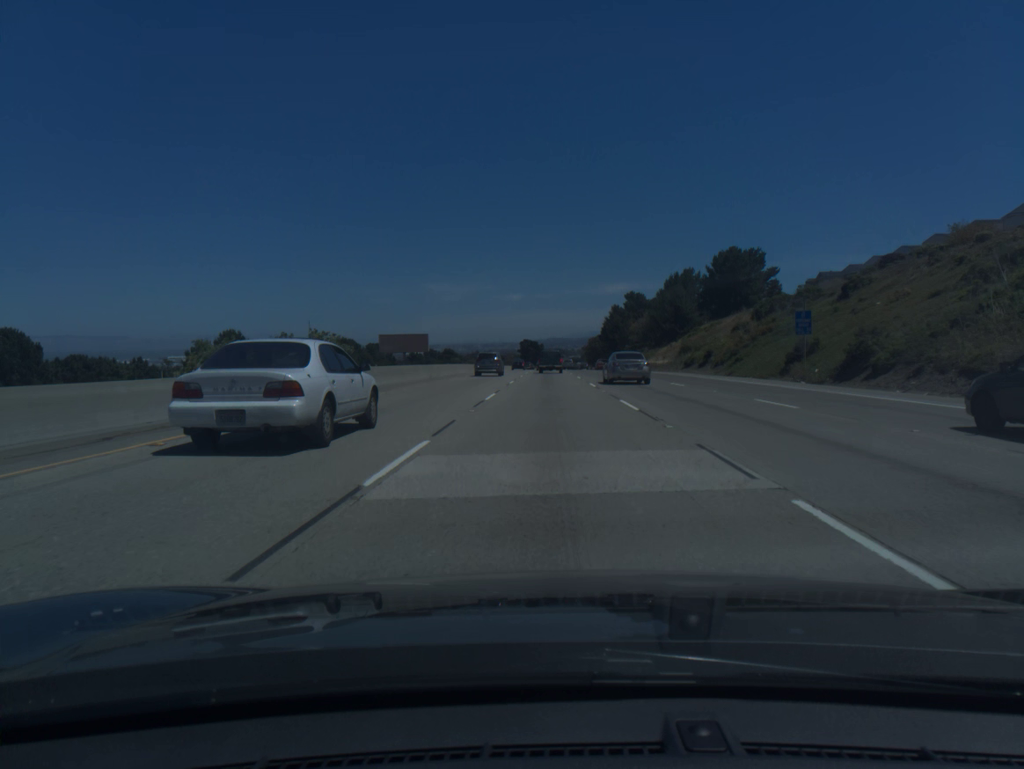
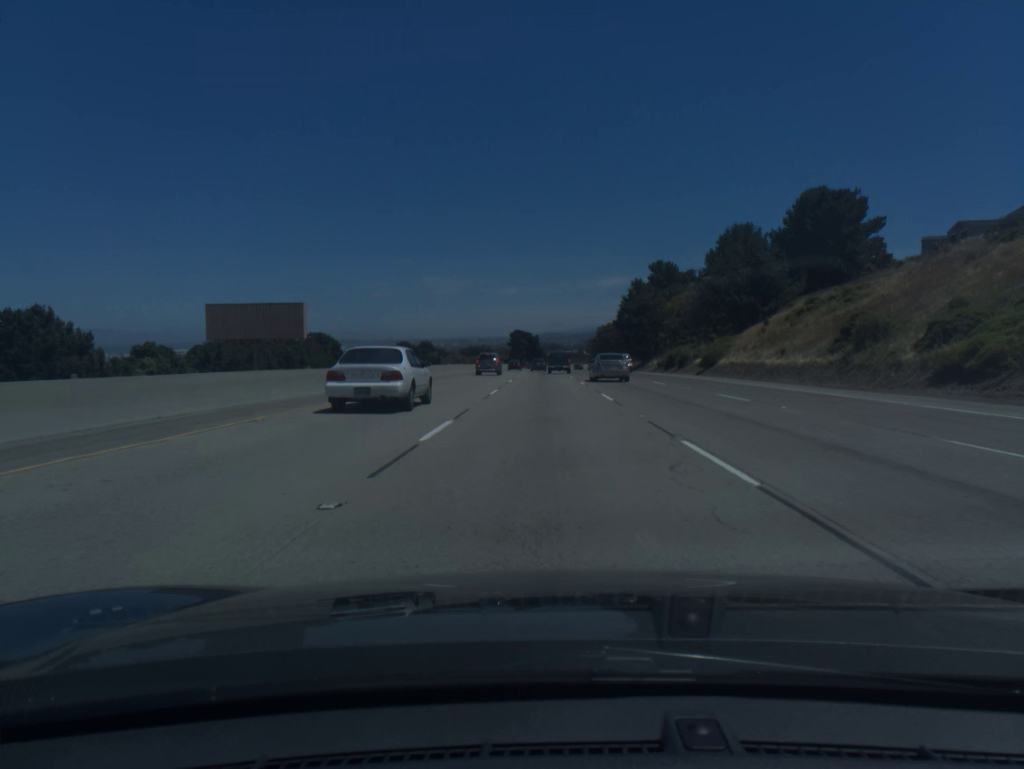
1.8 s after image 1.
(+0.1, +54.5) m; 0°
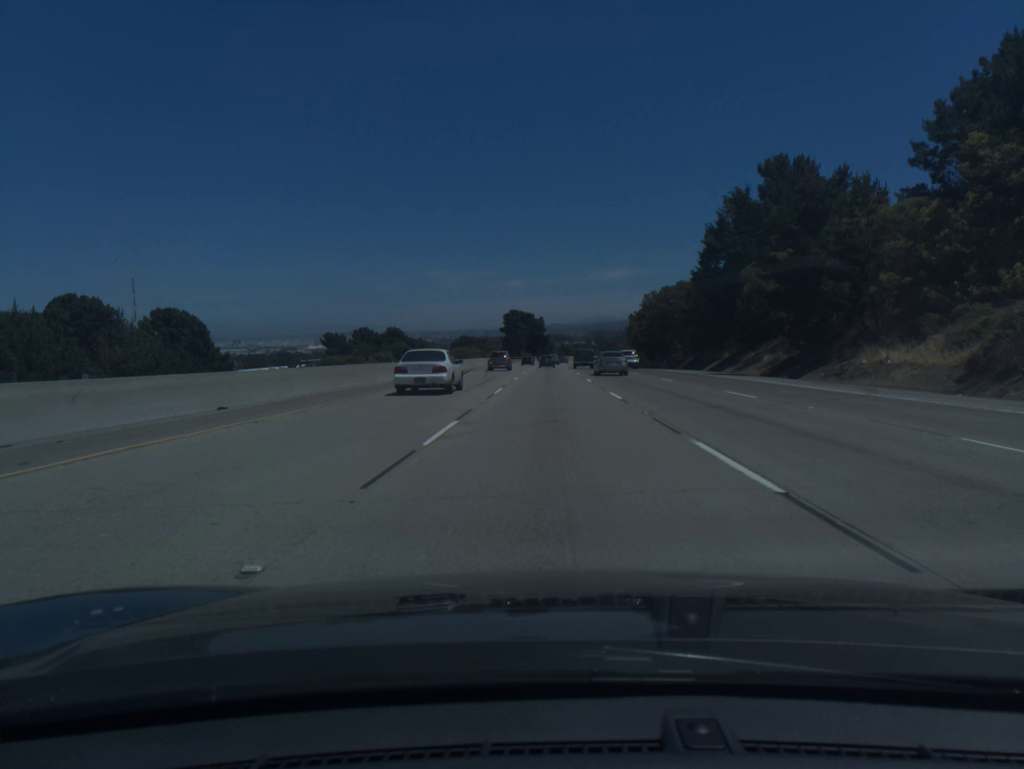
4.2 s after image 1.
(-0.3, +73.5) m; 0°
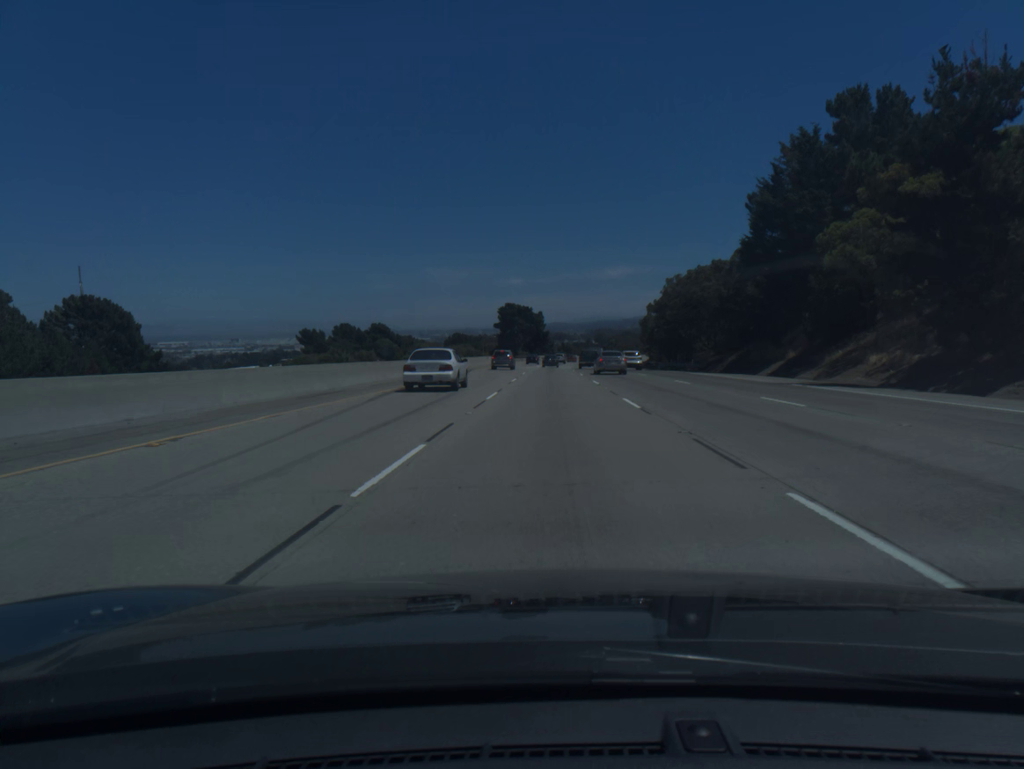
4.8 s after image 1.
(0.0, +18.5) m; 0°
